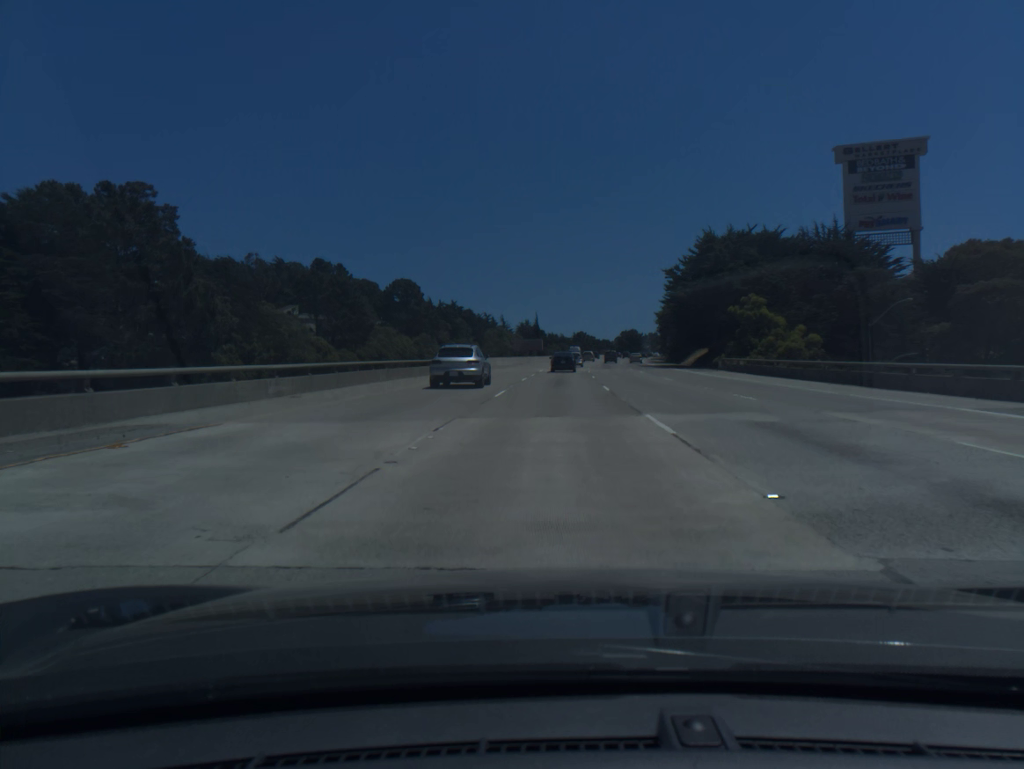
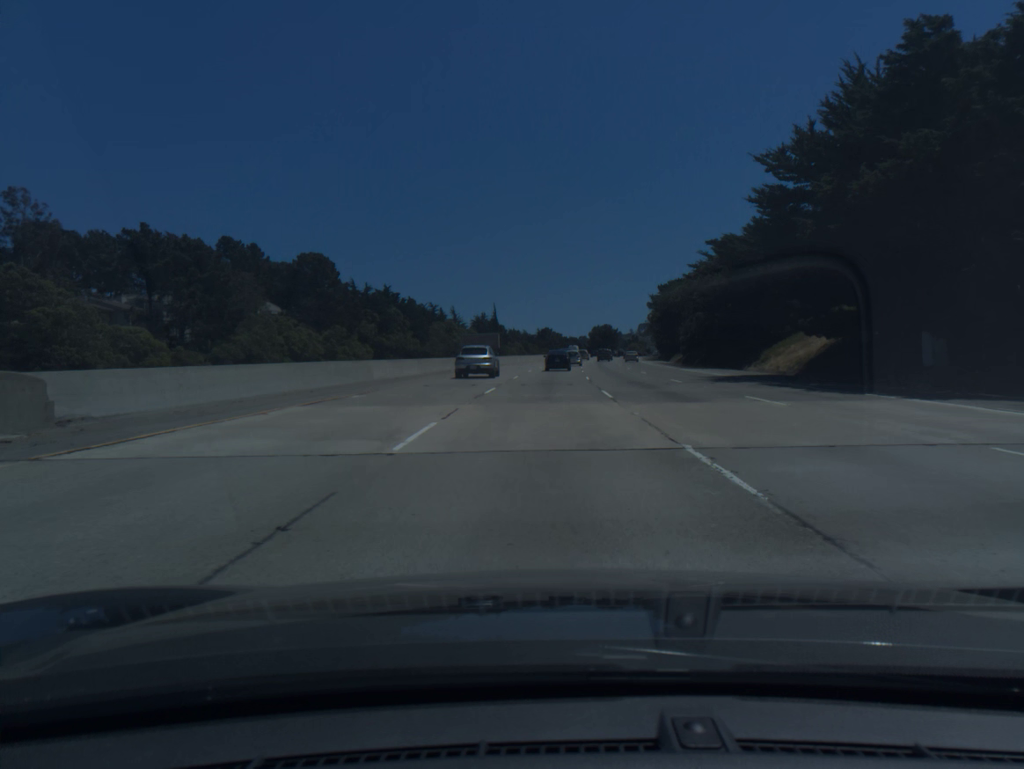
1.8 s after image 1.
(+1.3, +48.6) m; +3°
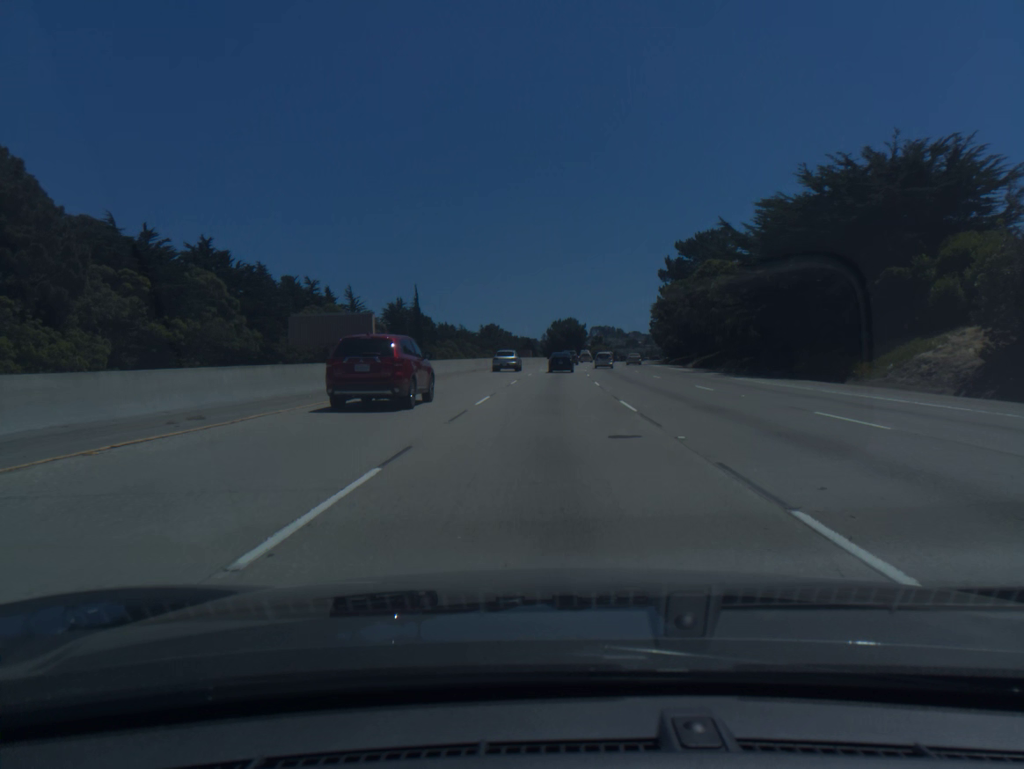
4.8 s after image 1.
(+2.0, +78.5) m; +4°
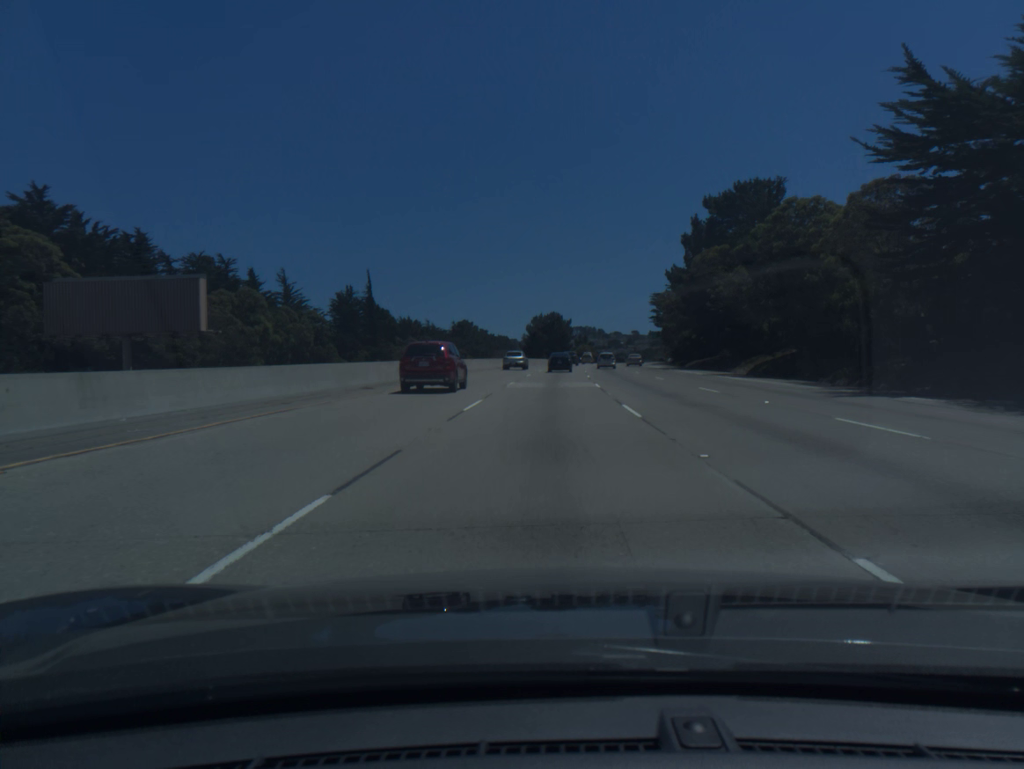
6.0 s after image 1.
(+0.4, +30.7) m; +1°
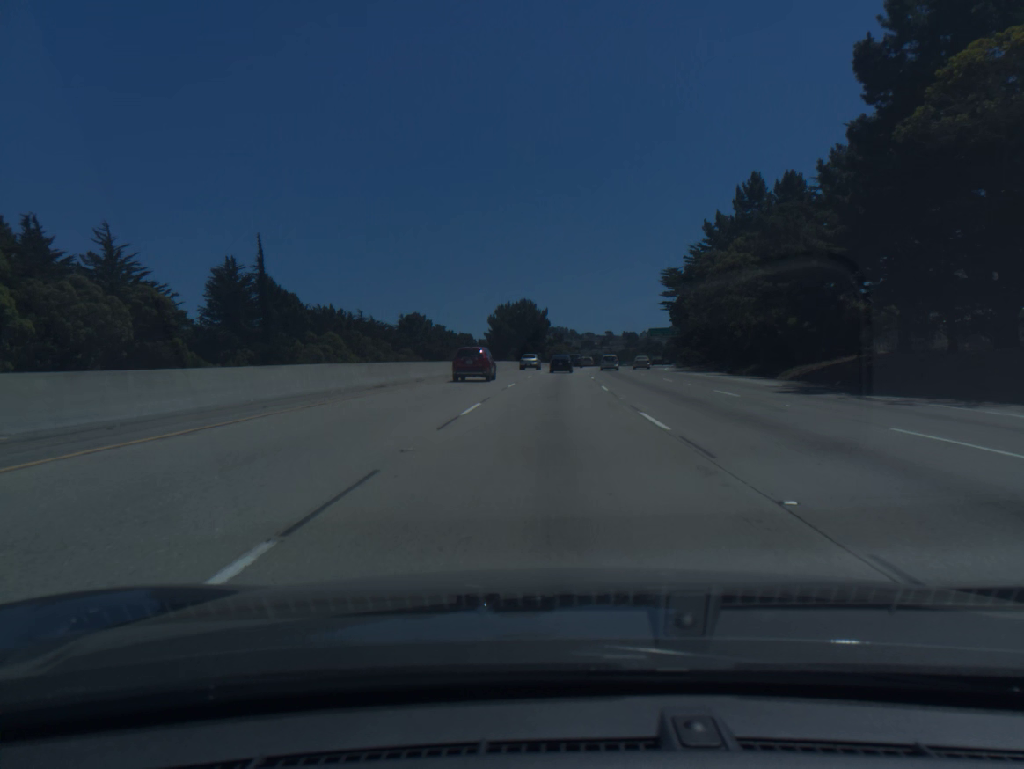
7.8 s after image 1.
(+0.8, +46.3) m; +2°
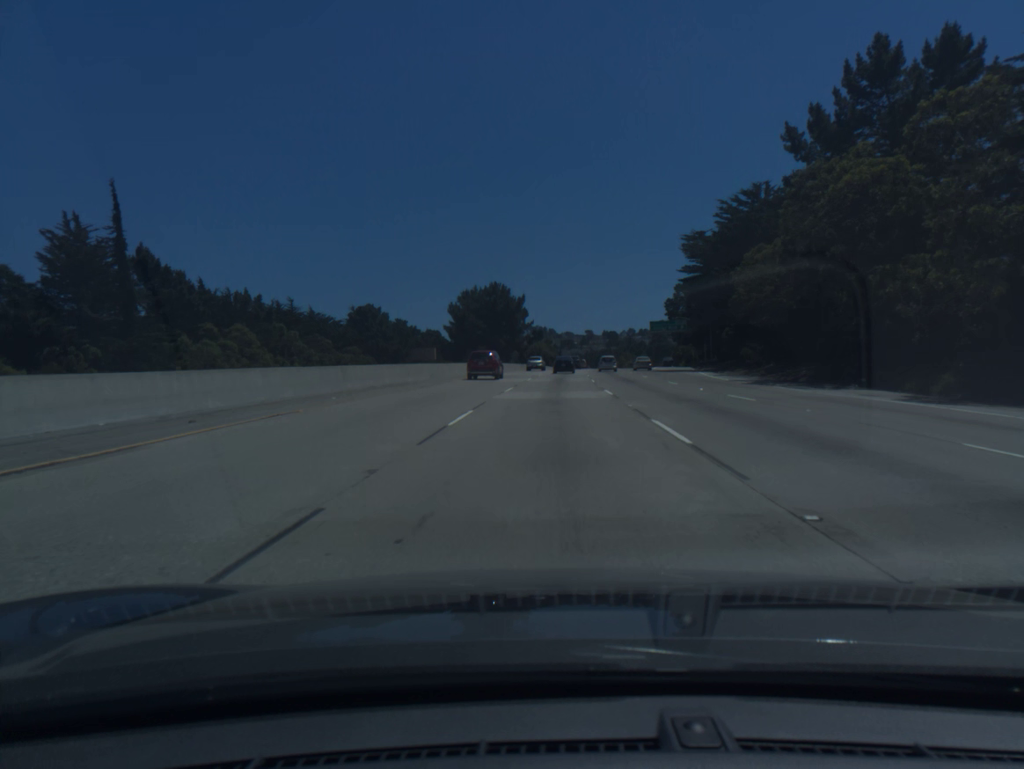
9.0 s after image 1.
(+0.4, +31.3) m; +2°
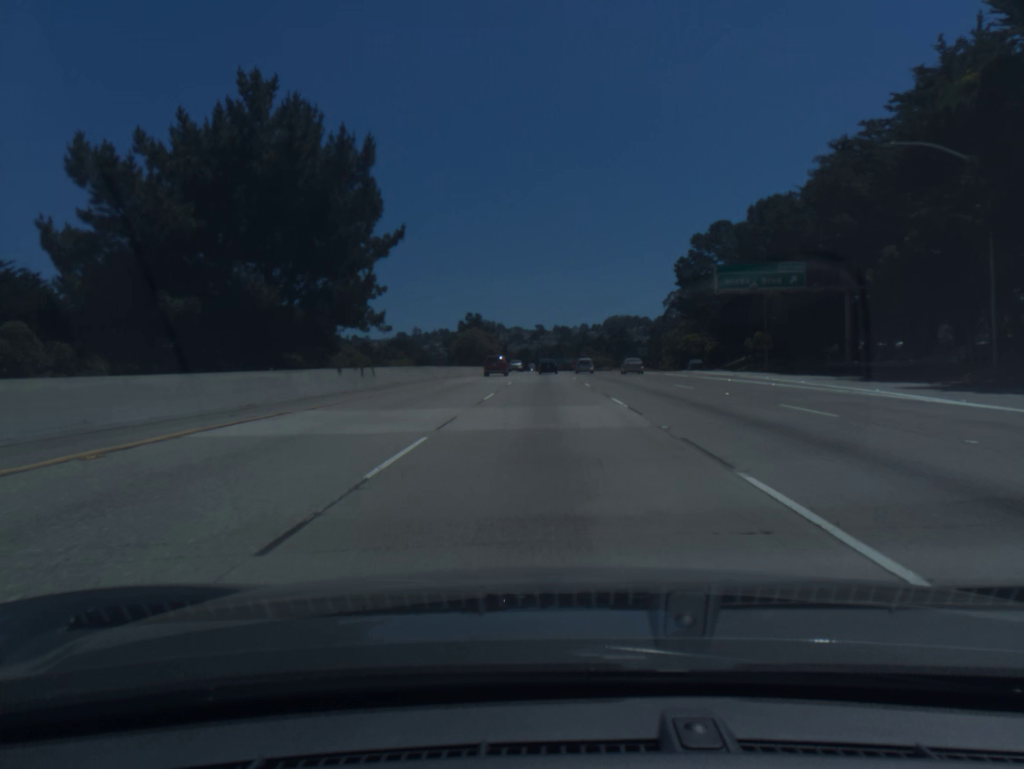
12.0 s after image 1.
(+2.6, +80.2) m; +4°
